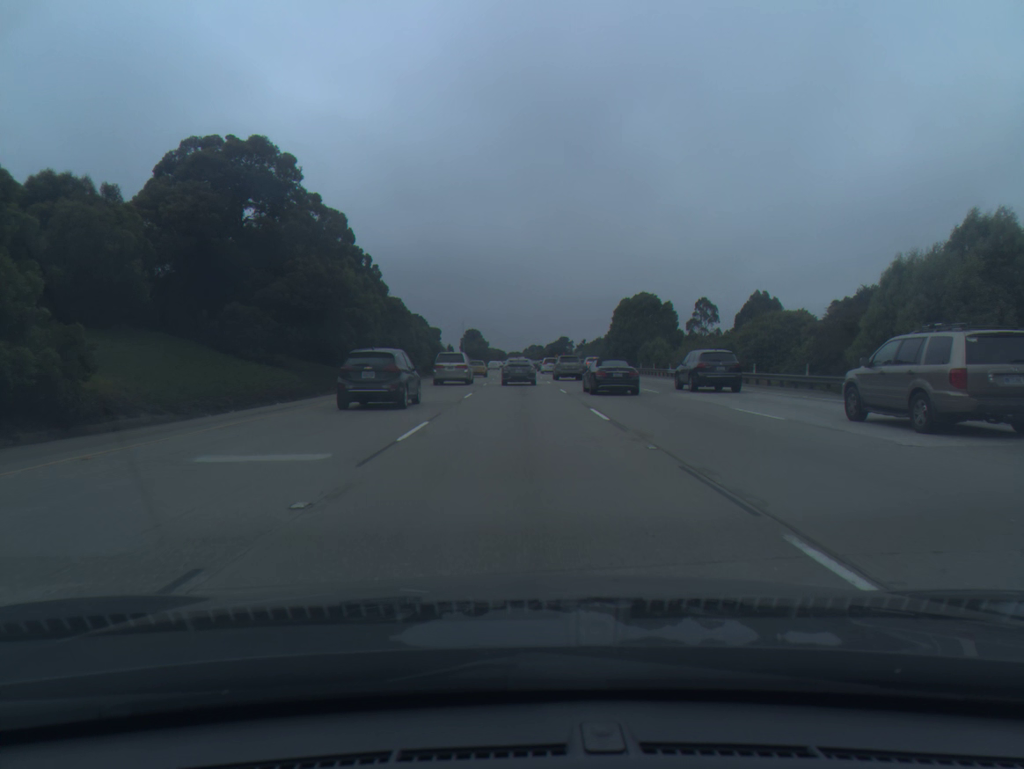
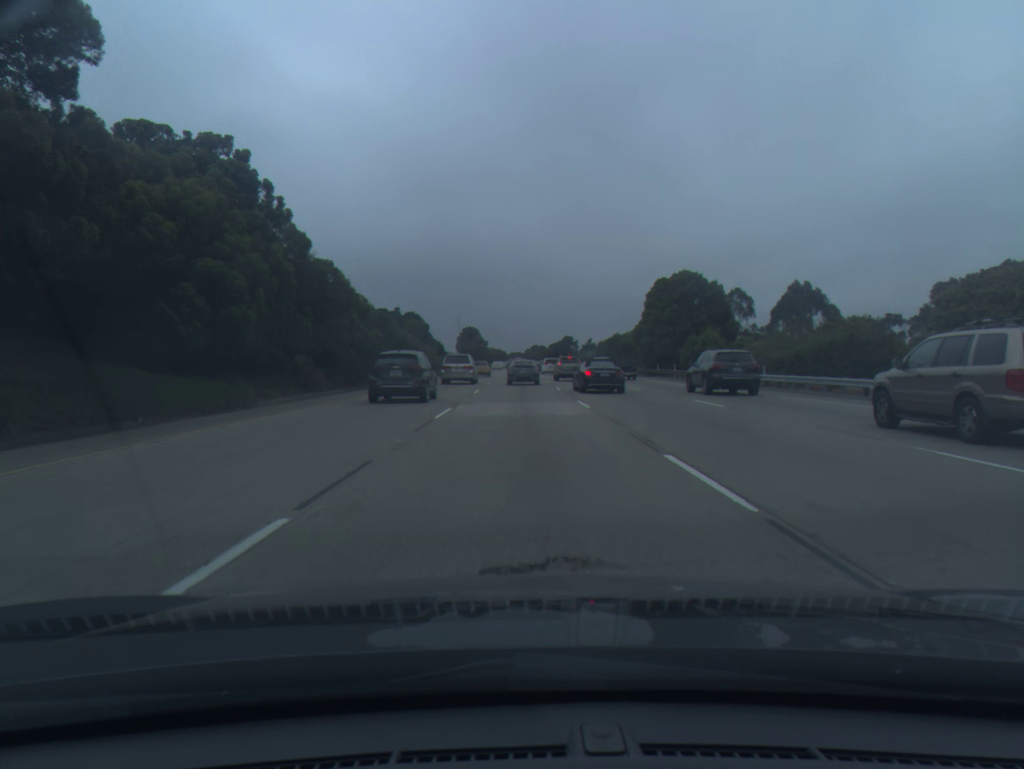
(0.0, +24.4) m; 0°
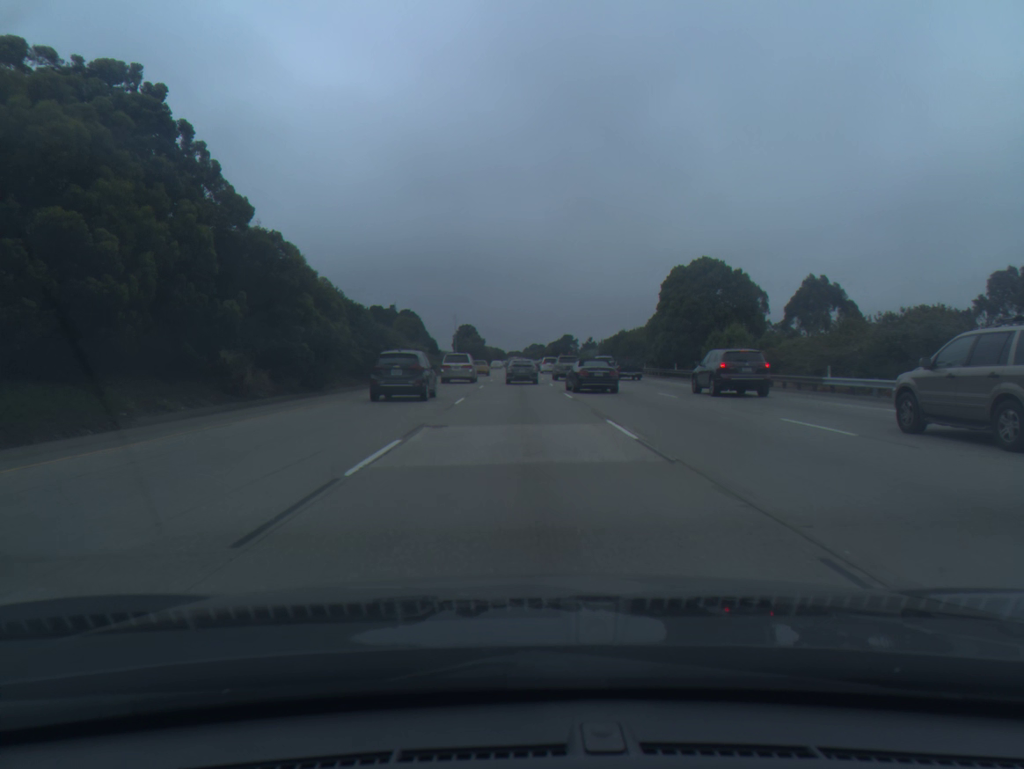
(0.0, +8.5) m; 0°
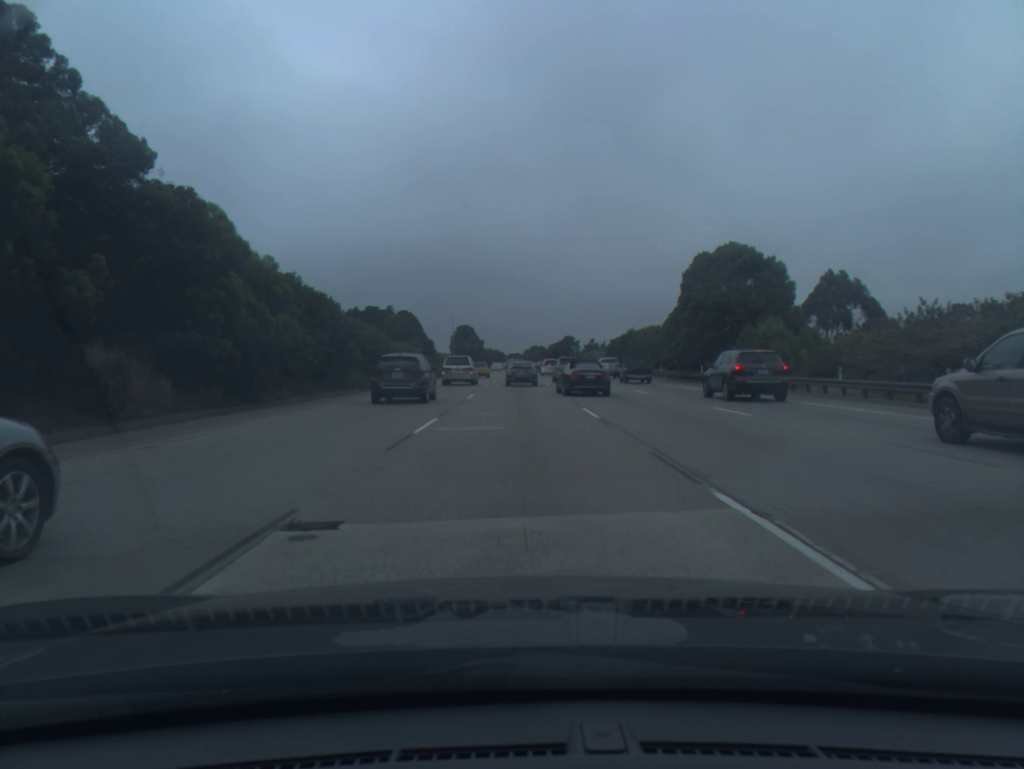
(0.0, +8.8) m; 0°
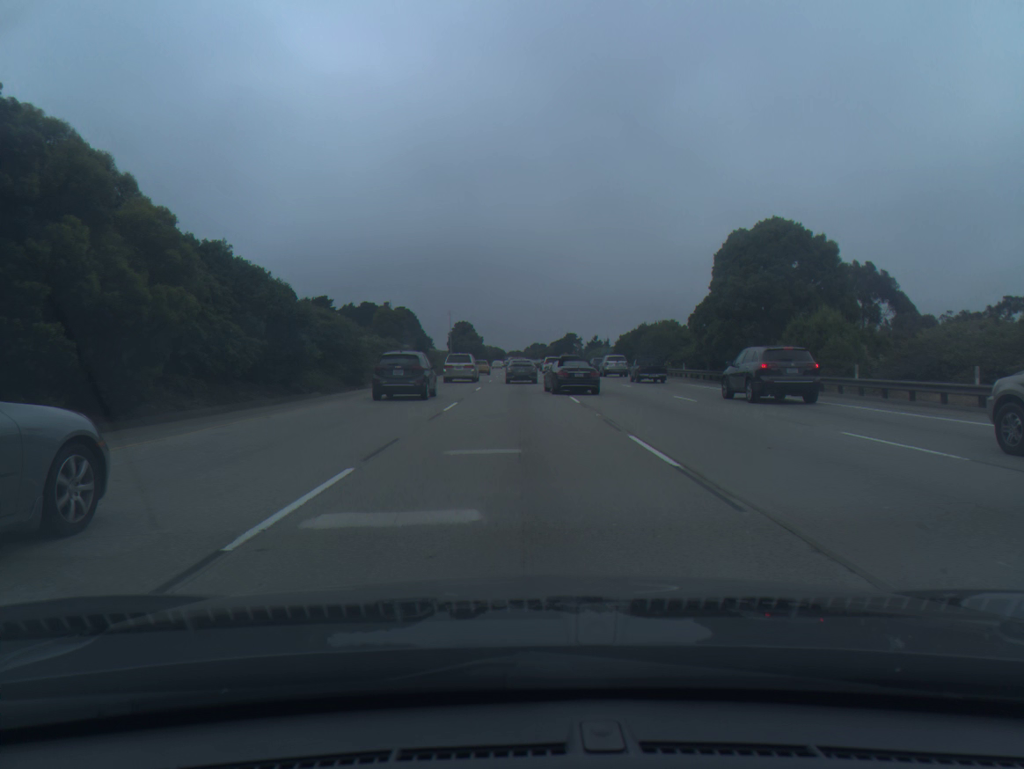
(0.0, +8.9) m; 0°
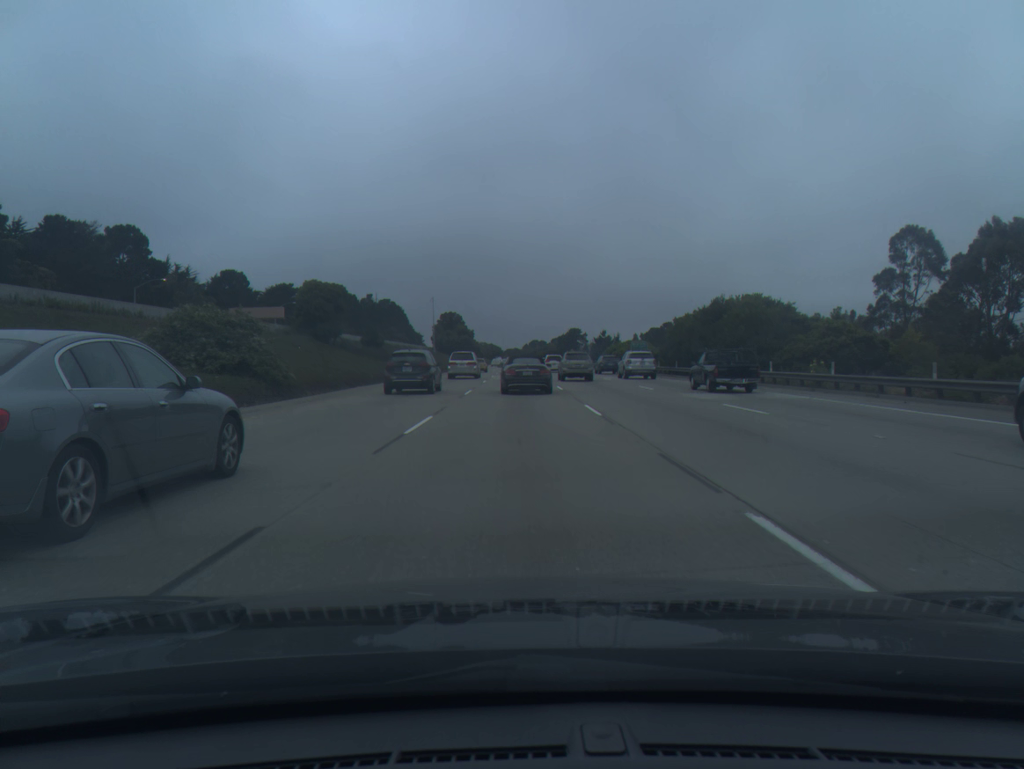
(-0.2, +36.0) m; 0°
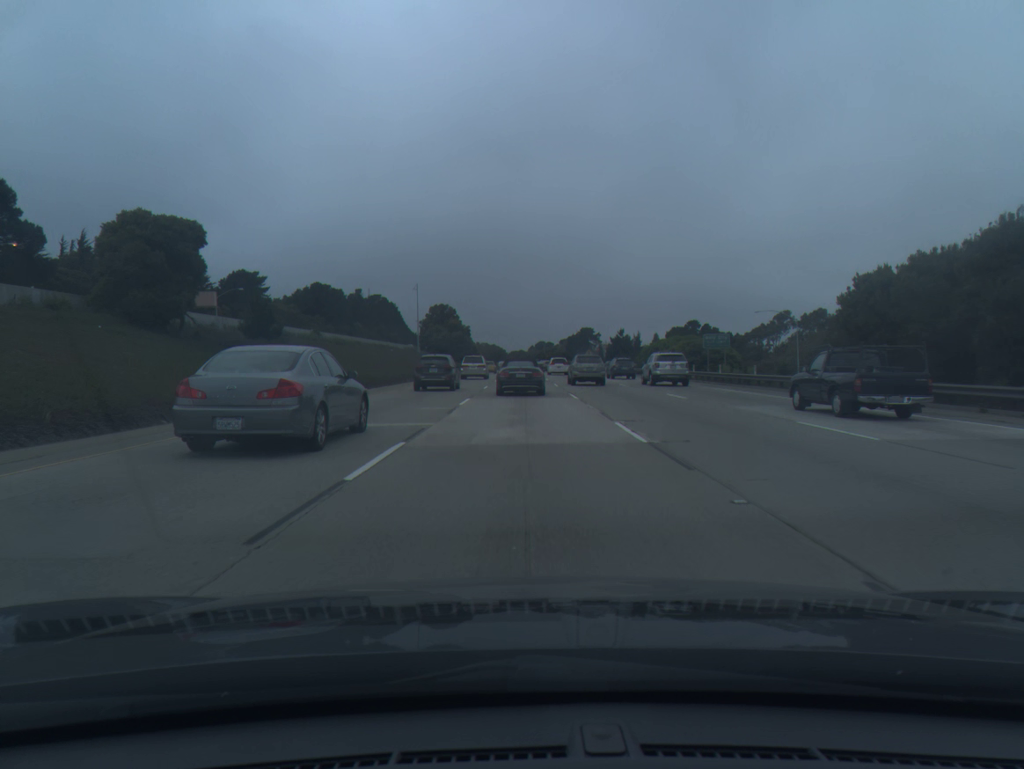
(-0.1, +34.4) m; 0°
